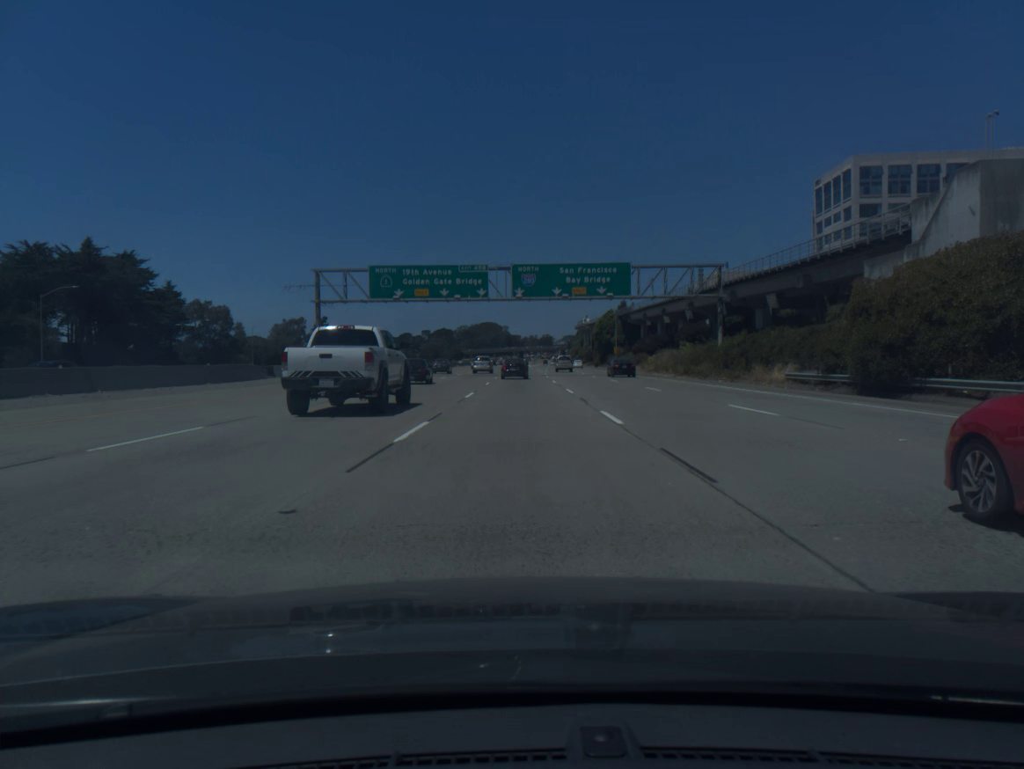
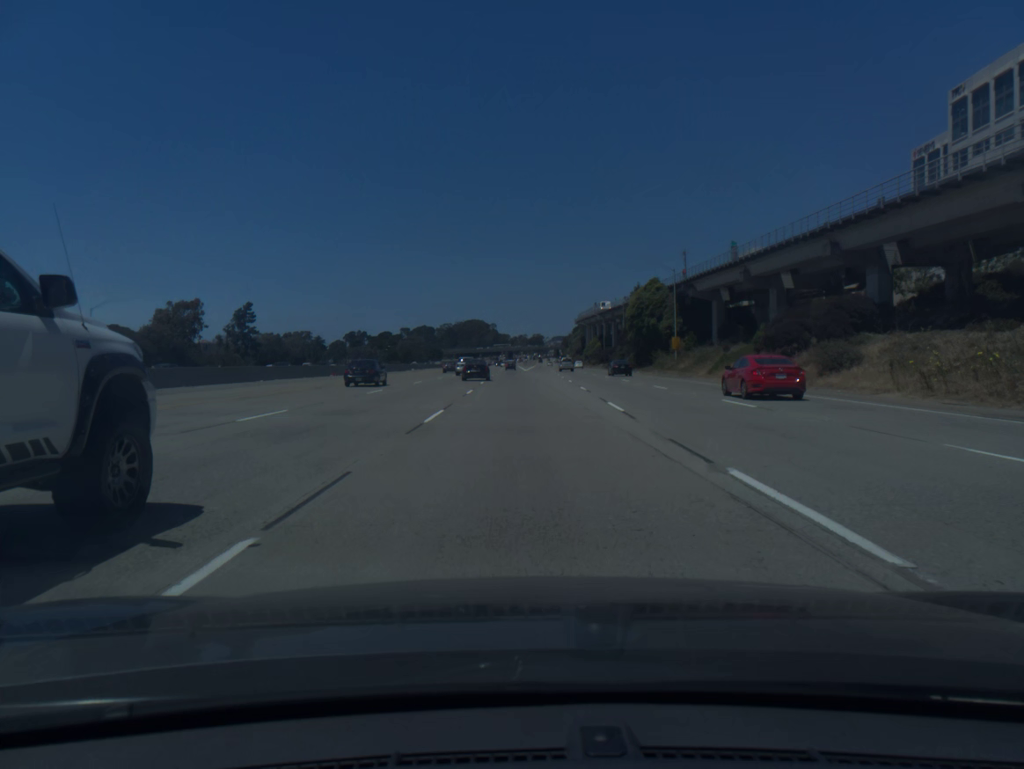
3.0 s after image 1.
(+0.1, +67.5) m; +1°
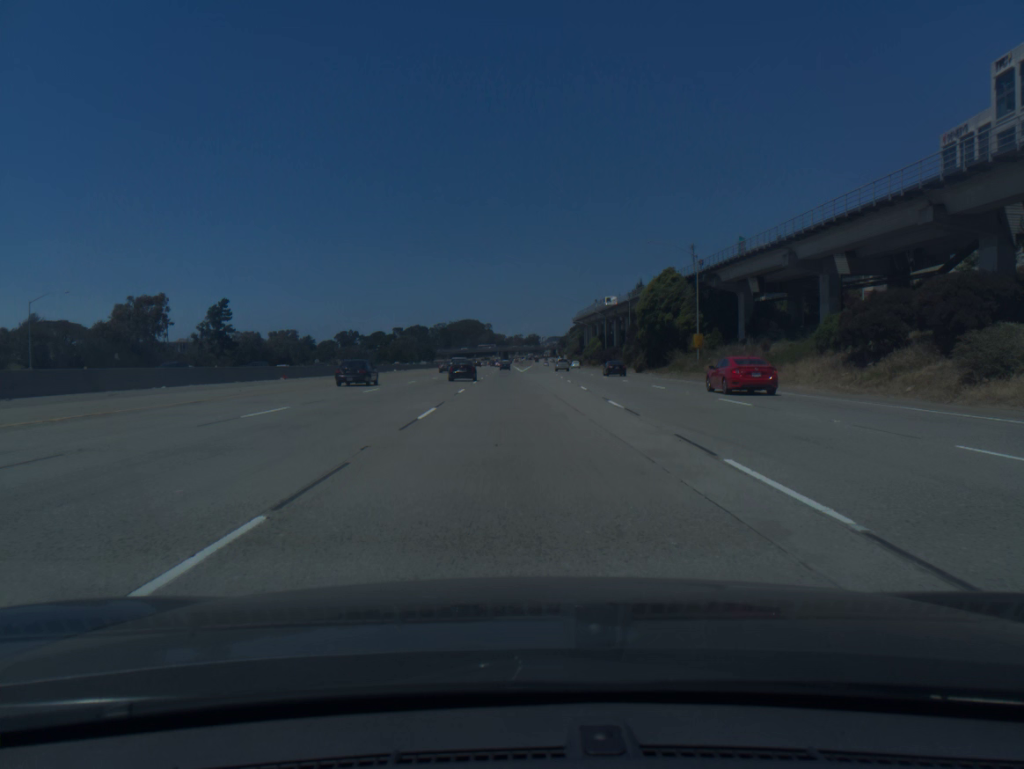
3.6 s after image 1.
(0.0, +13.3) m; 0°
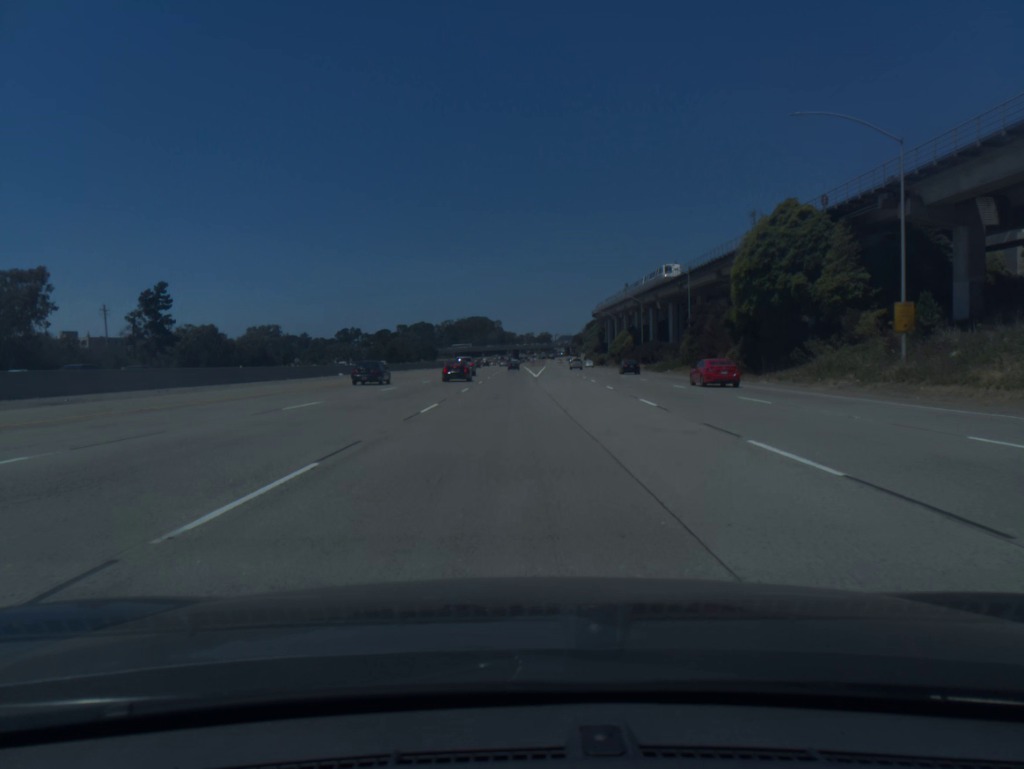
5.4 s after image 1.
(-0.1, +40.0) m; -1°
